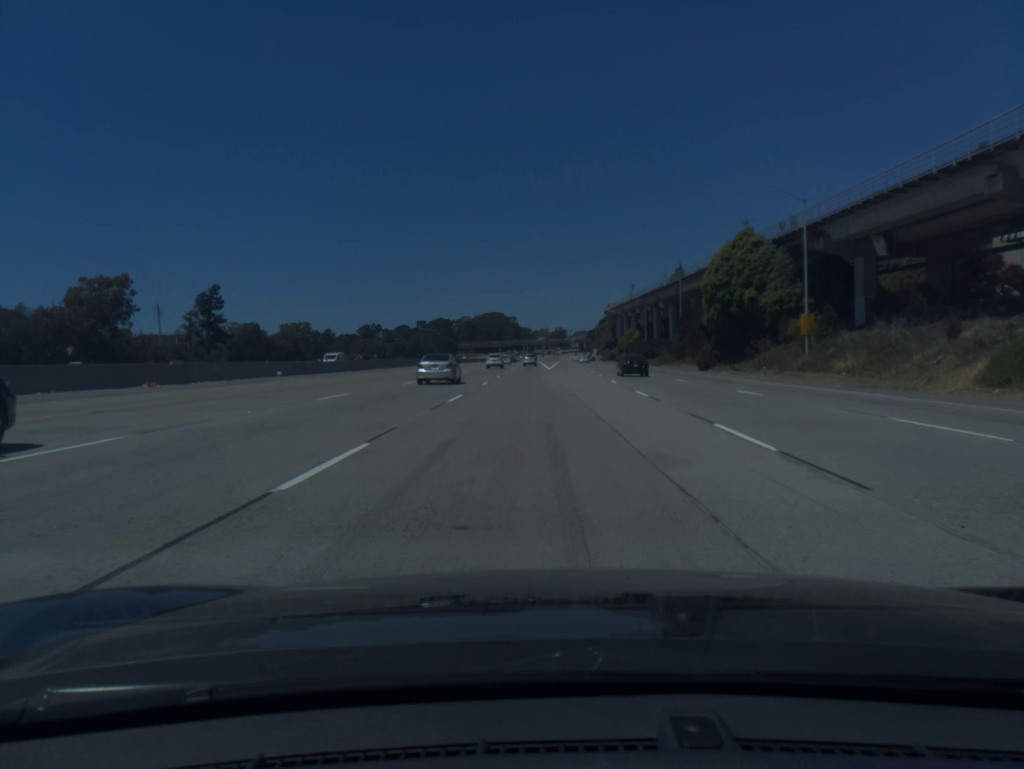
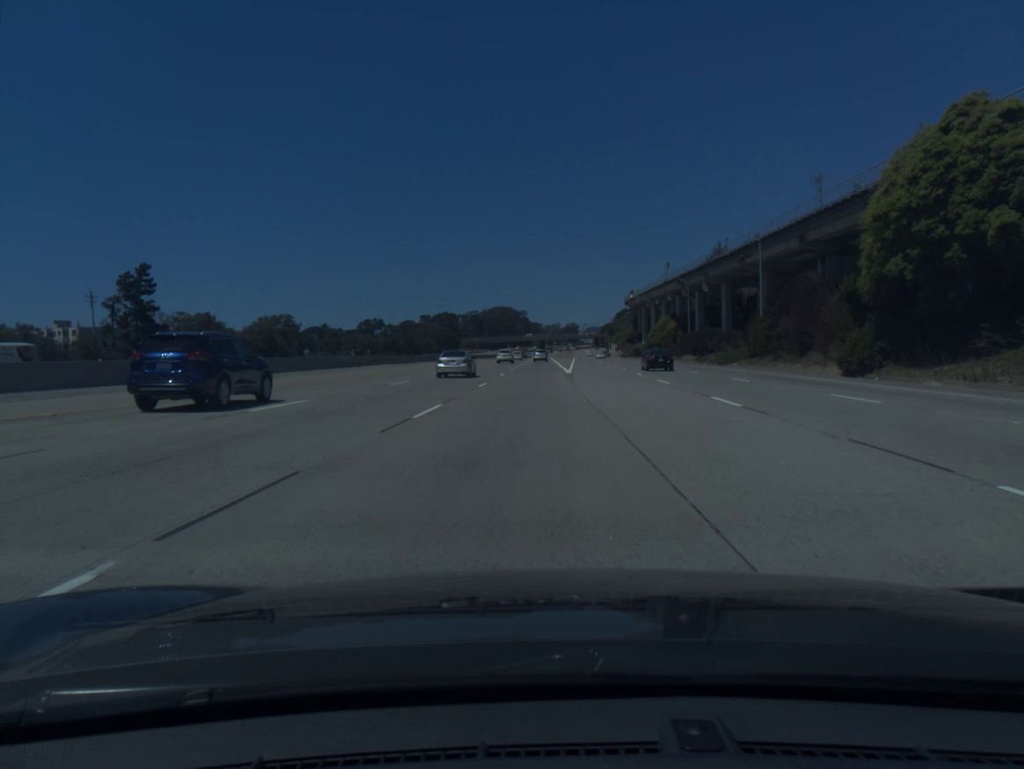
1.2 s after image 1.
(-0.2, +35.0) m; -1°
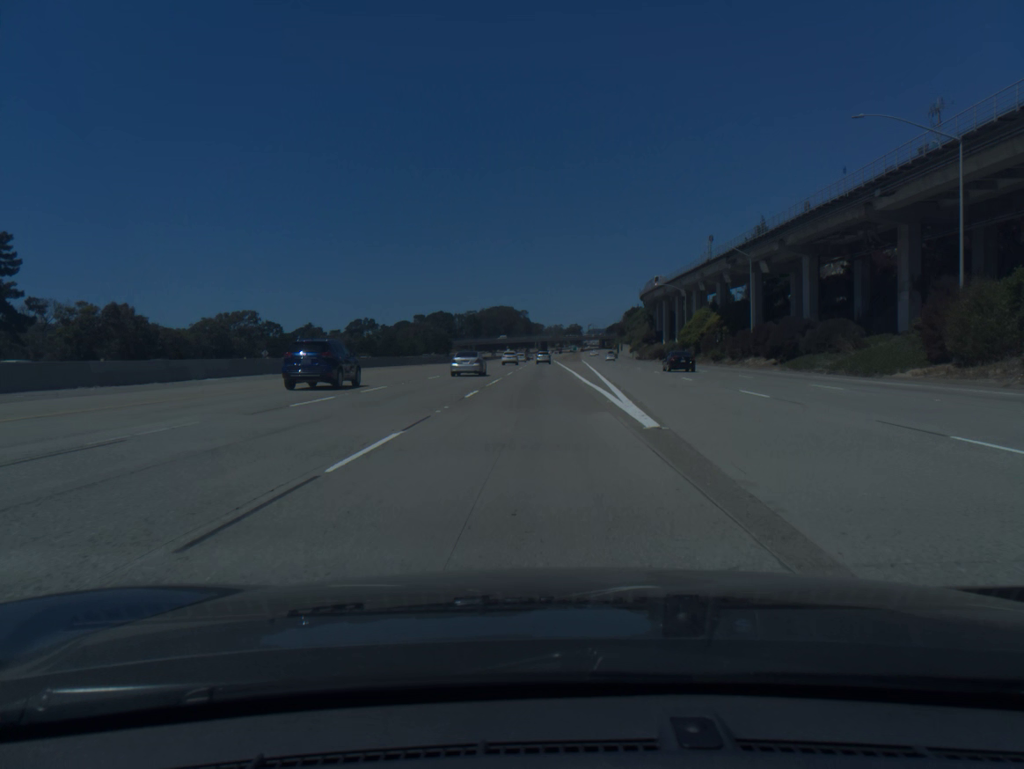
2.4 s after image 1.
(-0.1, +35.4) m; 0°
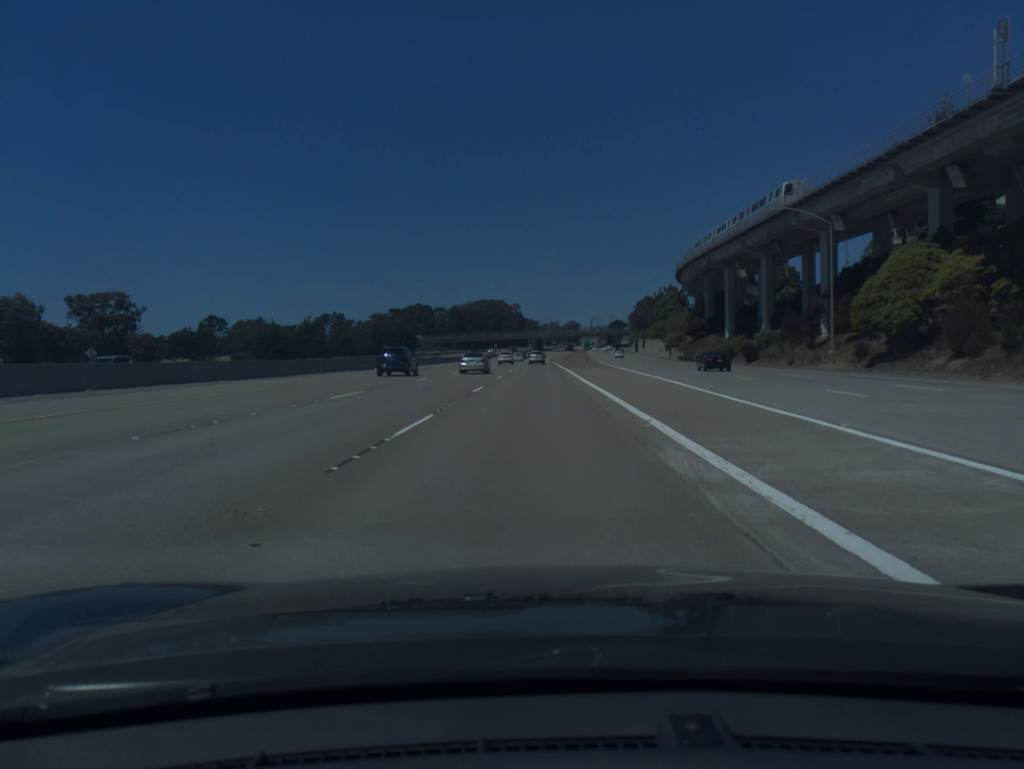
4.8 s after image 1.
(+0.2, +71.9) m; 0°
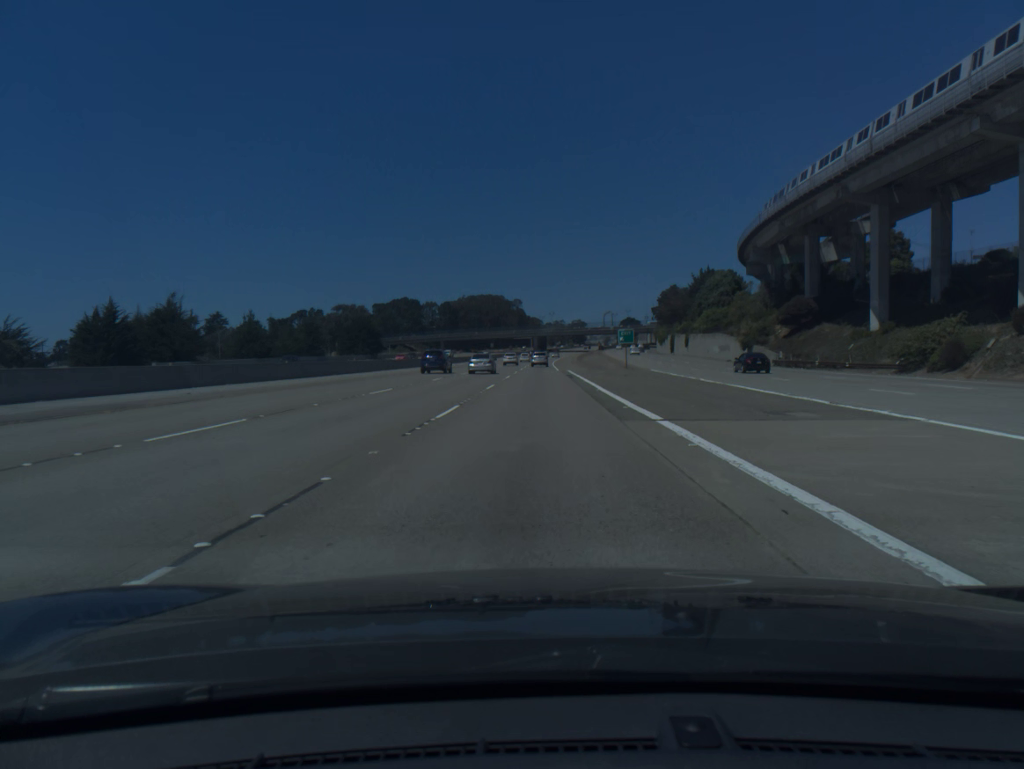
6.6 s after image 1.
(-0.1, +54.2) m; 0°
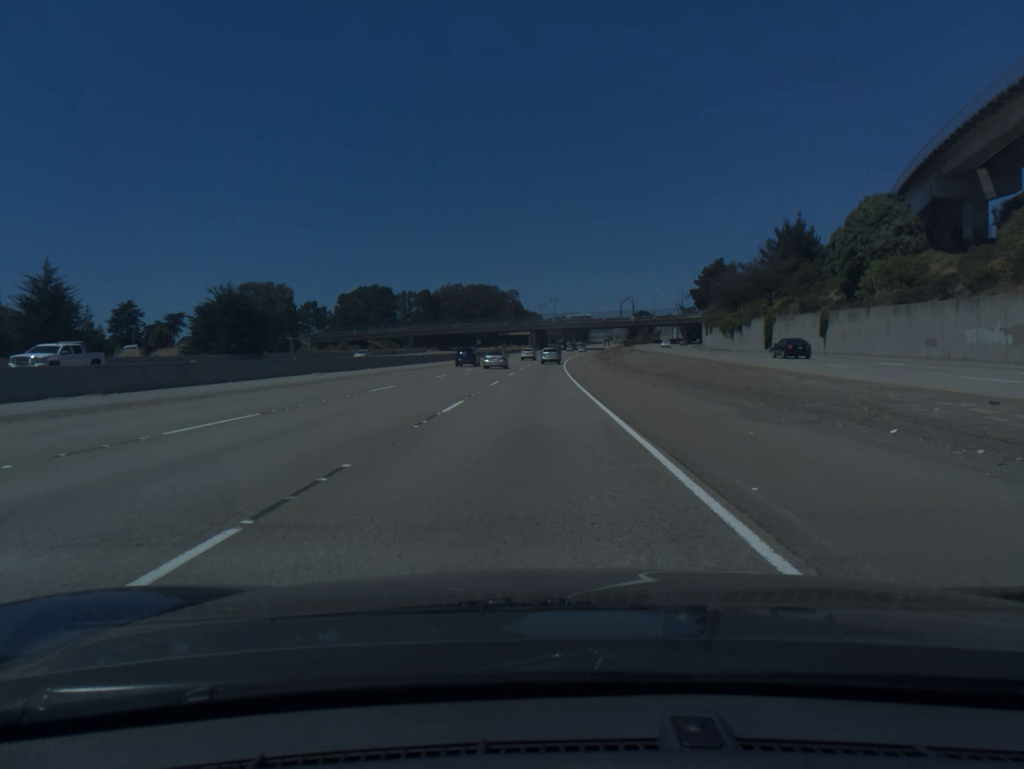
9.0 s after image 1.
(+0.2, +72.0) m; 0°
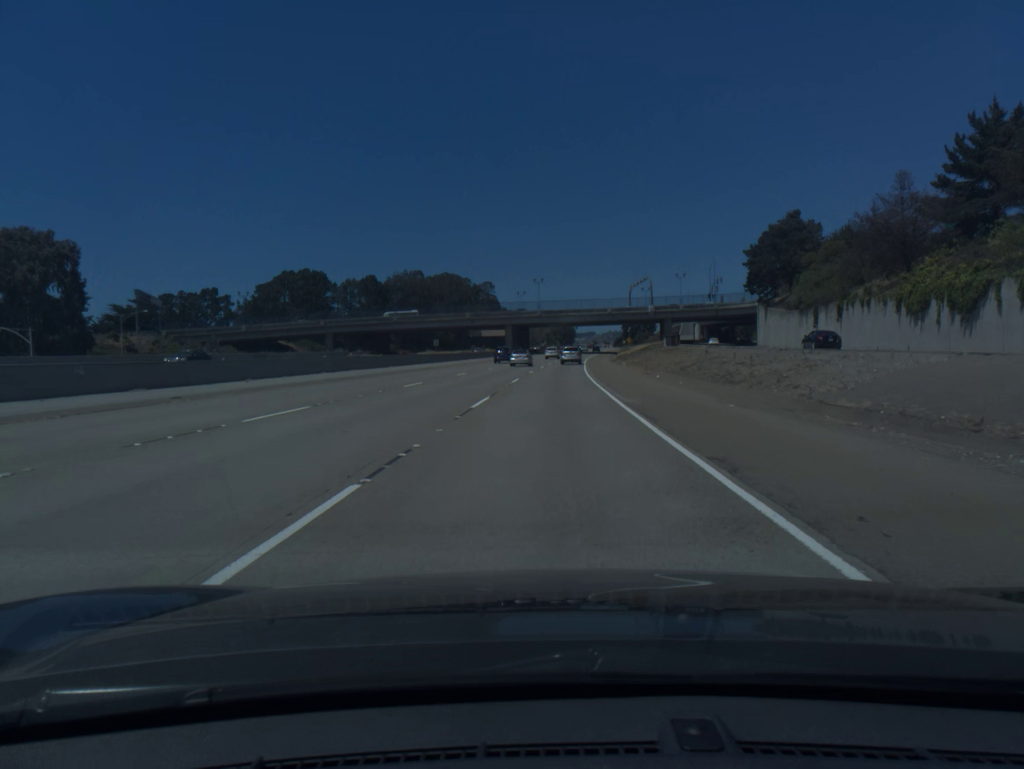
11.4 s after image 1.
(+0.2, +70.7) m; +1°
